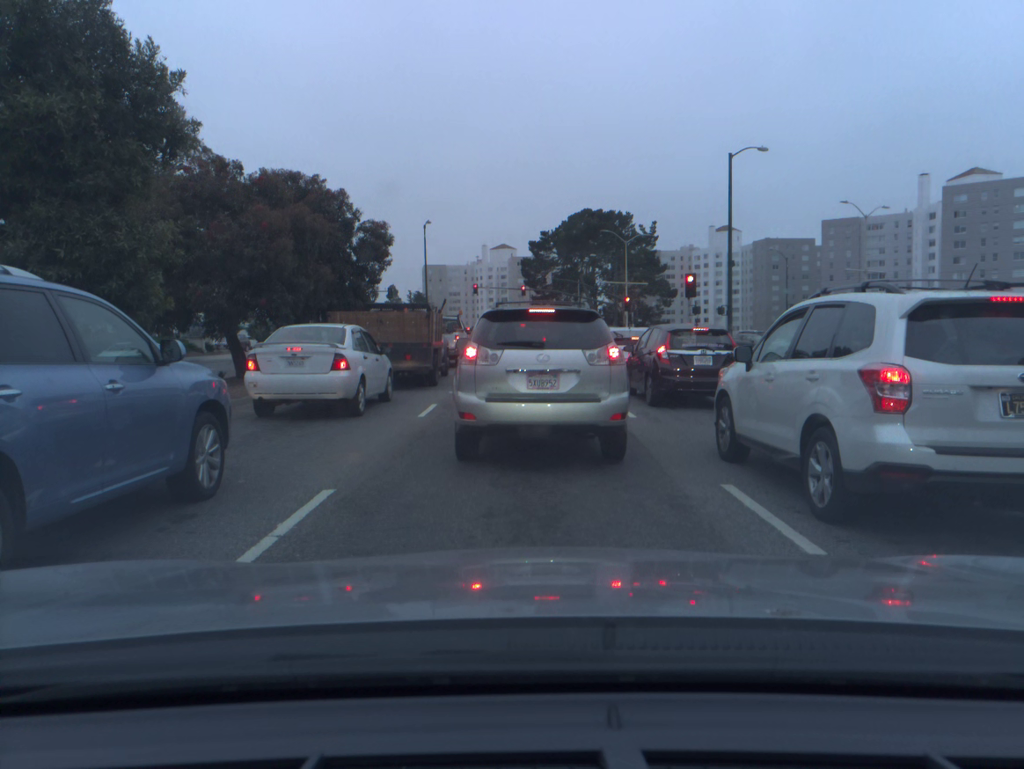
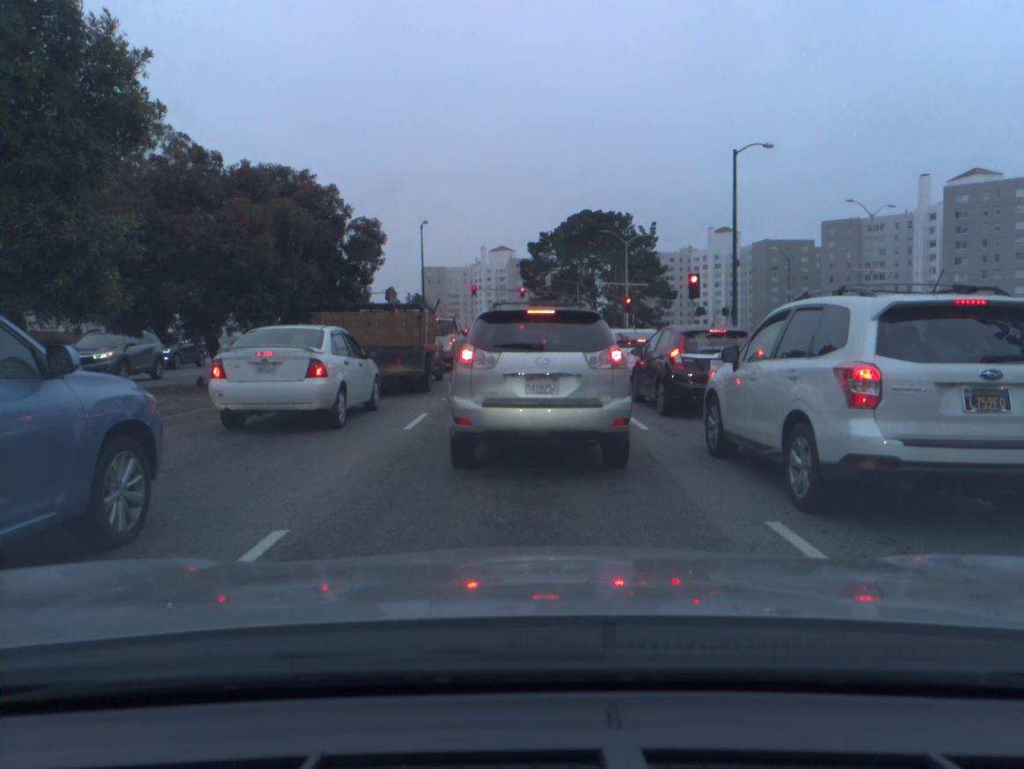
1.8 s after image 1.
(0.0, +1.3) m; 0°
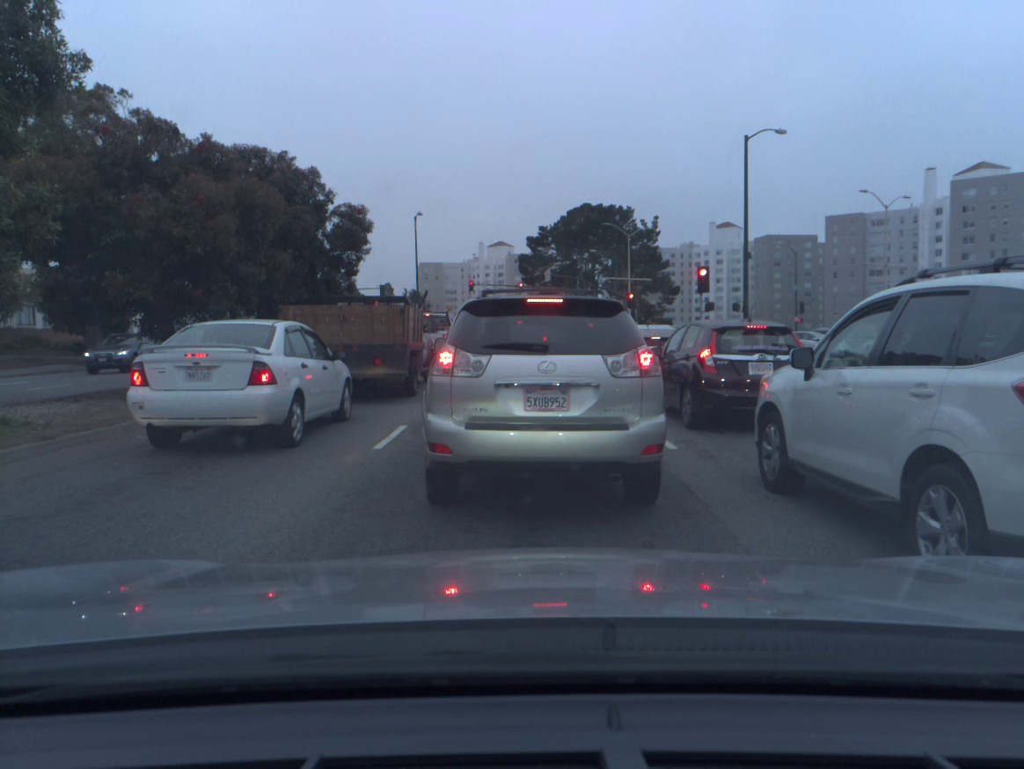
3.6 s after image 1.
(0.0, +2.1) m; 0°
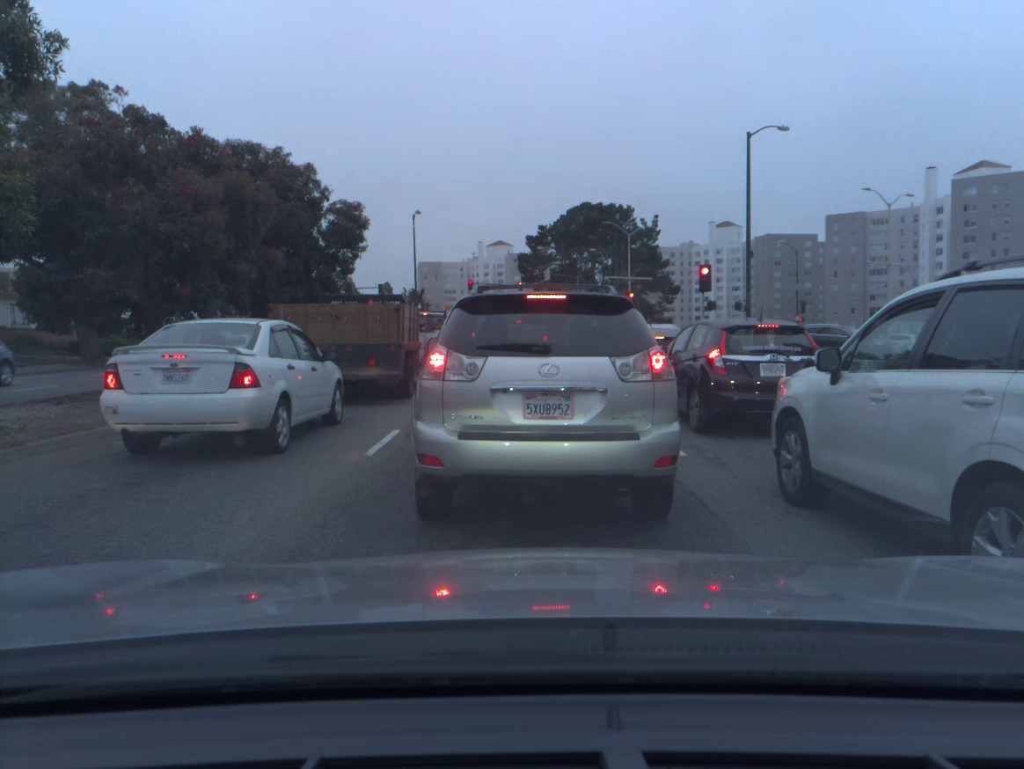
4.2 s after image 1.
(0.0, +0.6) m; 0°
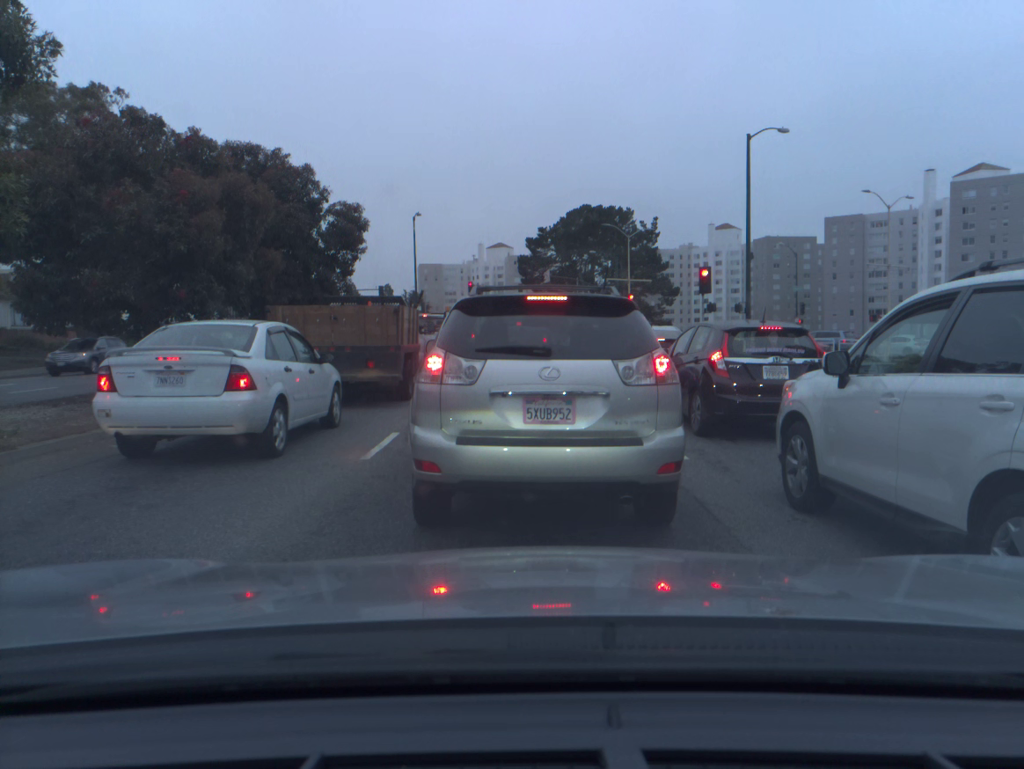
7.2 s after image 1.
(0.0, +0.2) m; 0°
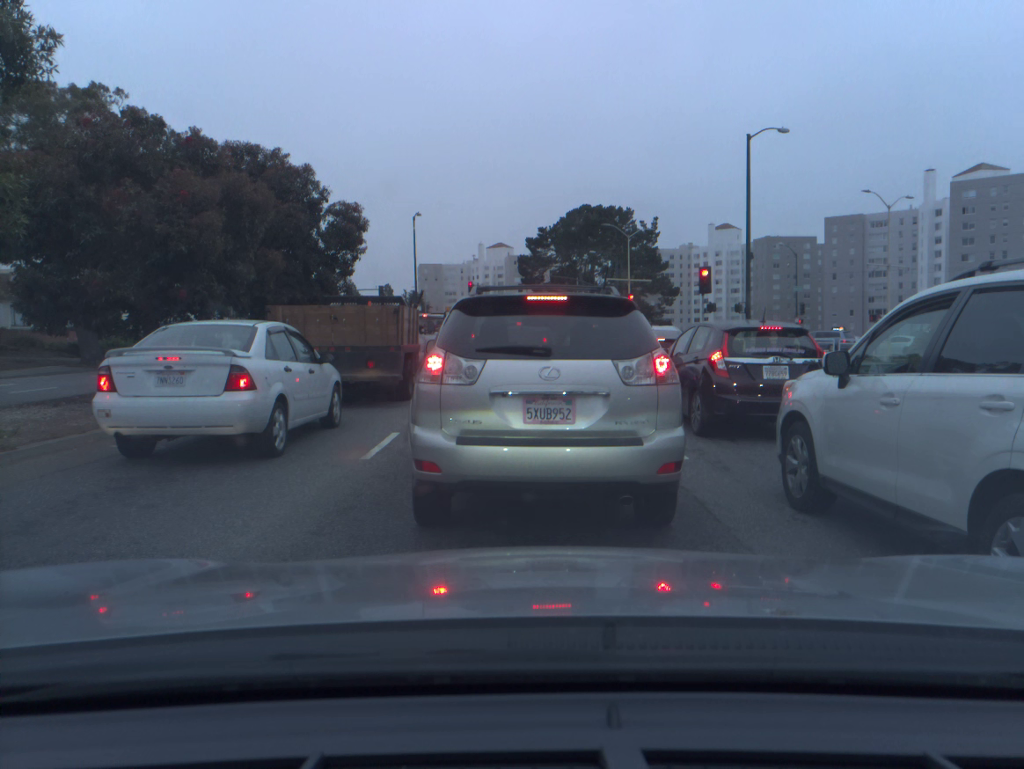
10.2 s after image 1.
(0.0, 0.0) m; 0°
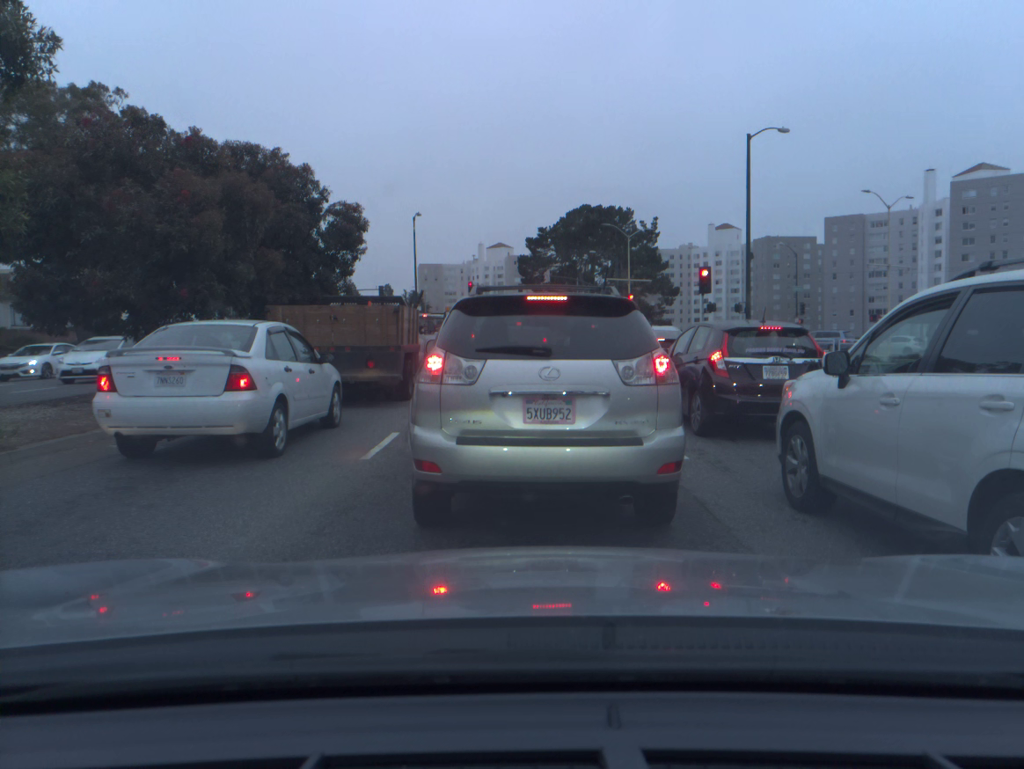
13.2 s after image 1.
(0.0, 0.0) m; 0°
